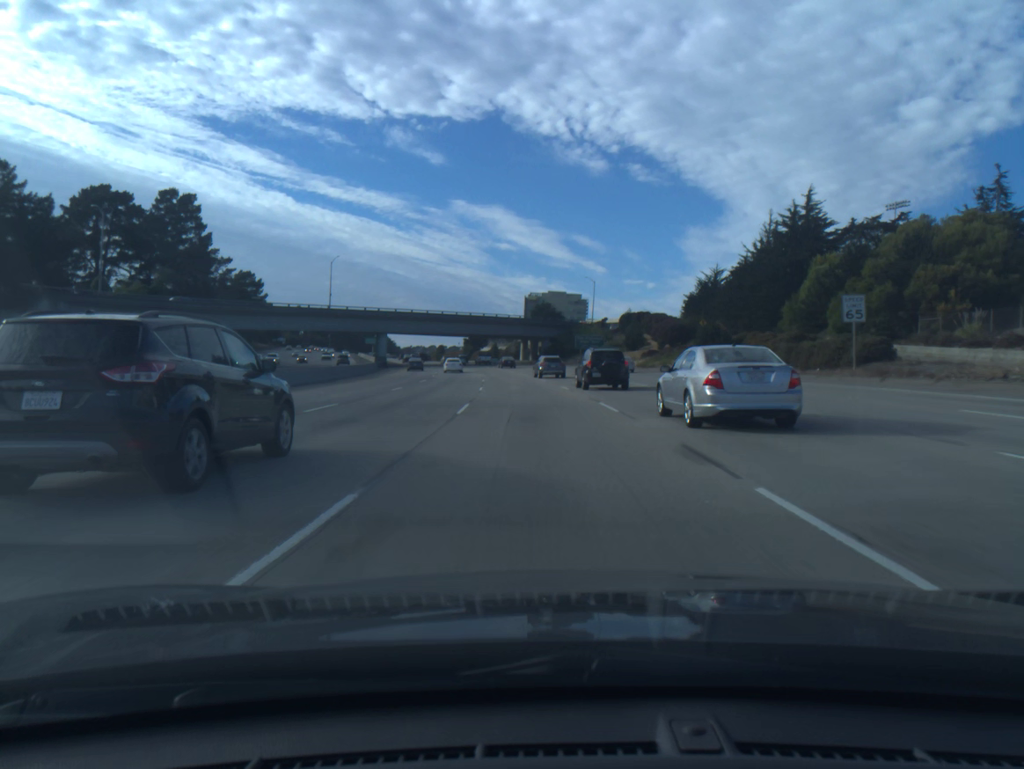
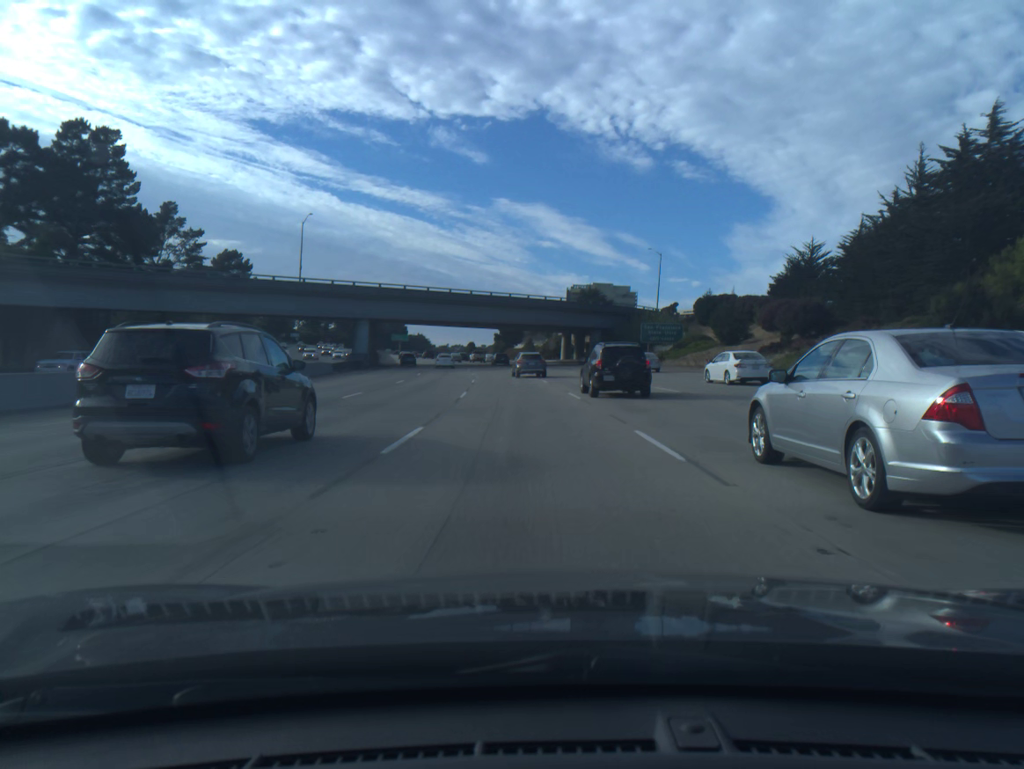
(-0.8, +36.6) m; -3°
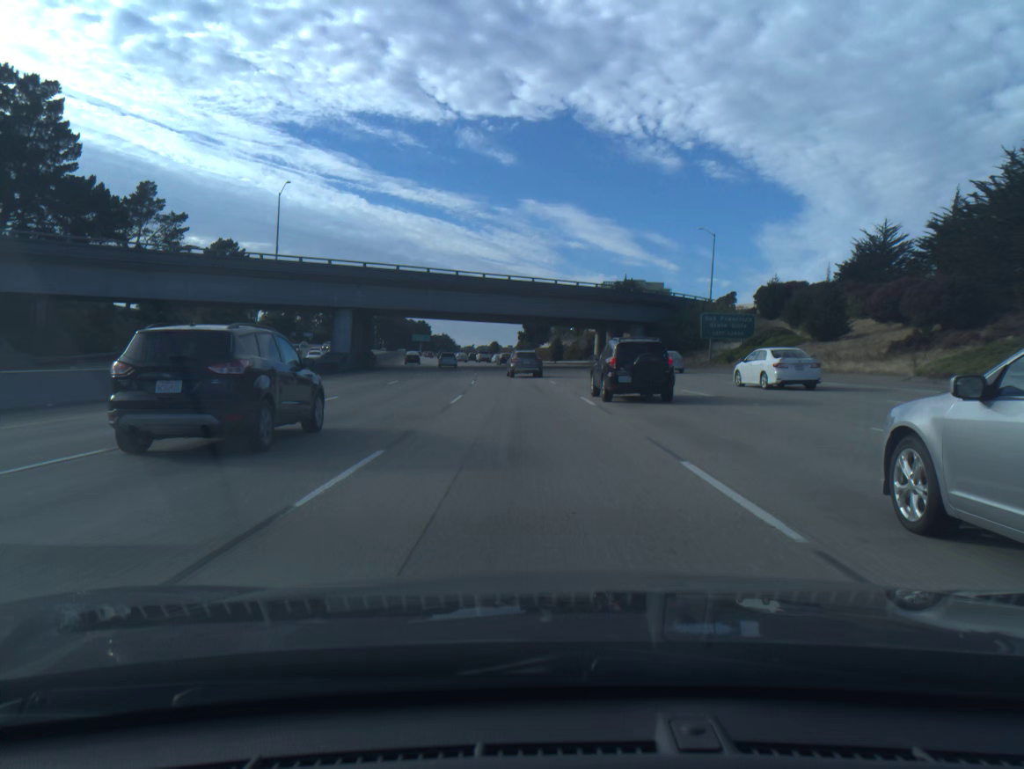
(-0.3, +18.3) m; -2°
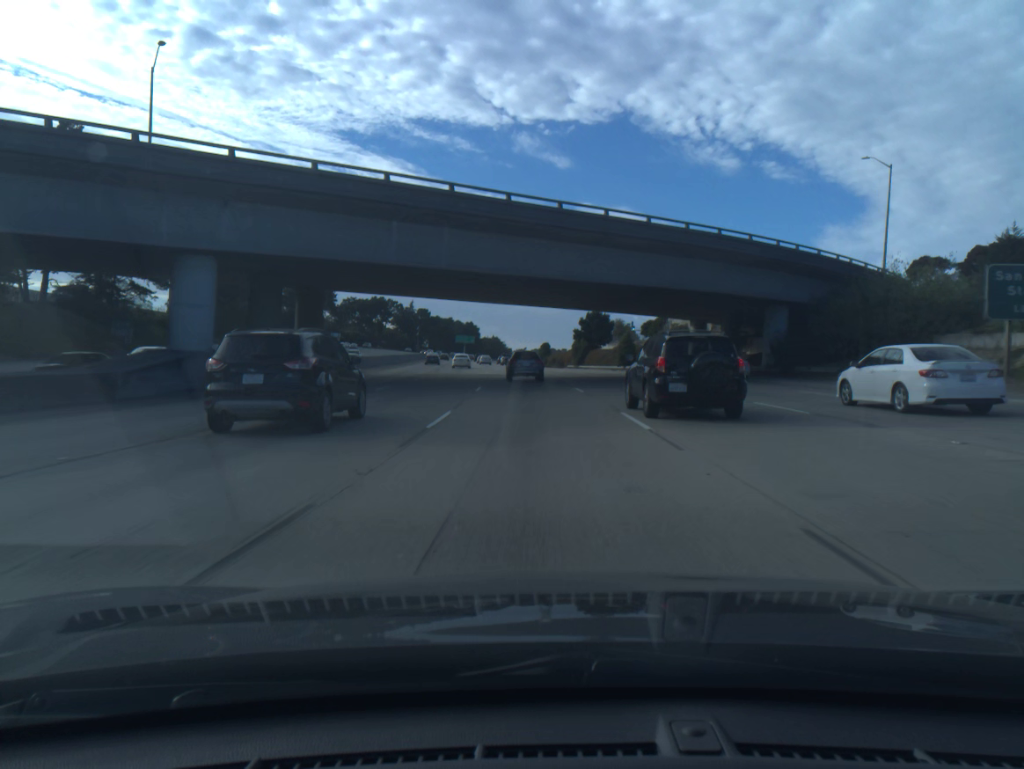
(-1.3, +35.8) m; -4°
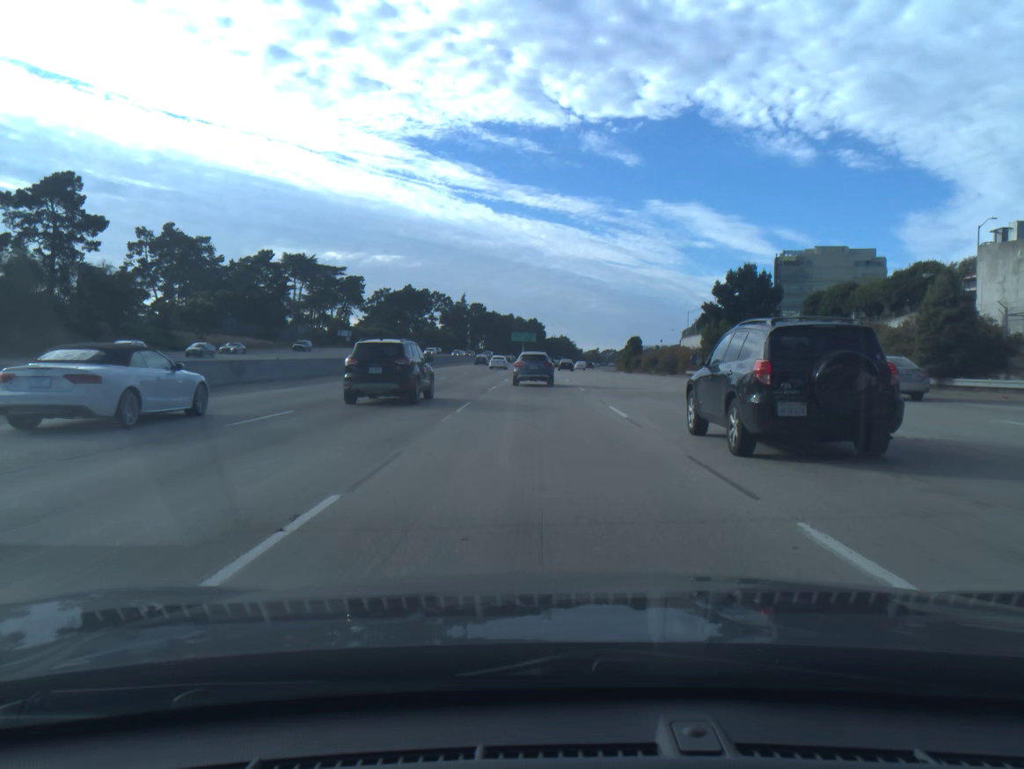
(-3.0, +67.7) m; -5°
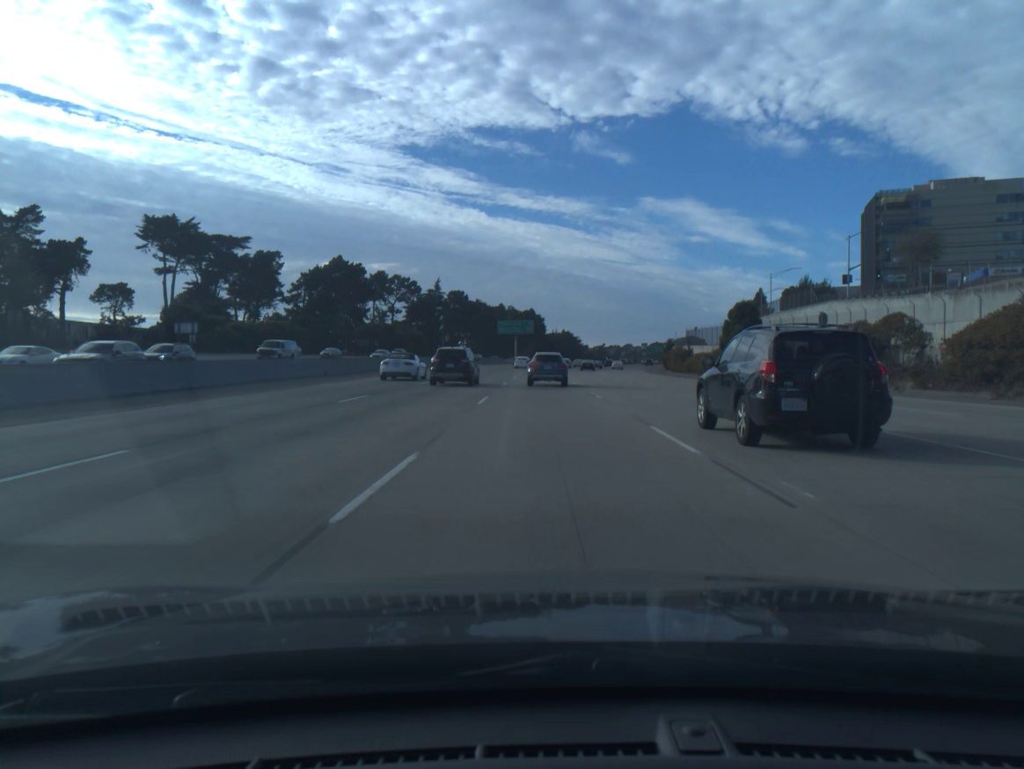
(-0.9, +79.3) m; 0°
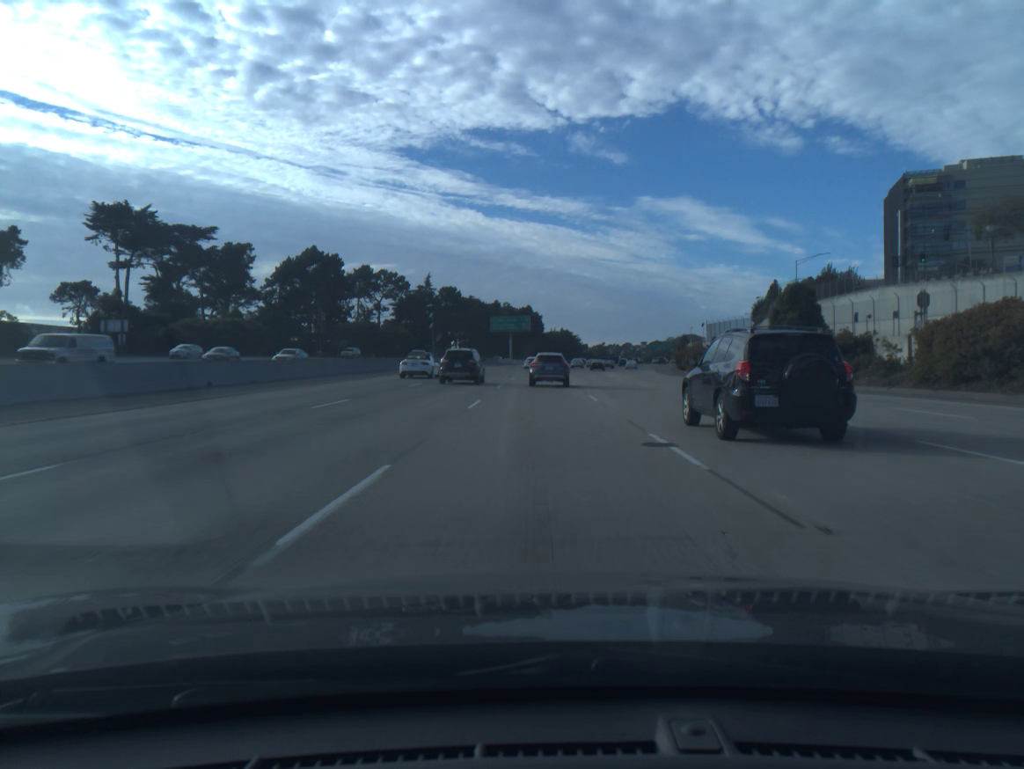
(0.0, +15.5) m; 0°
